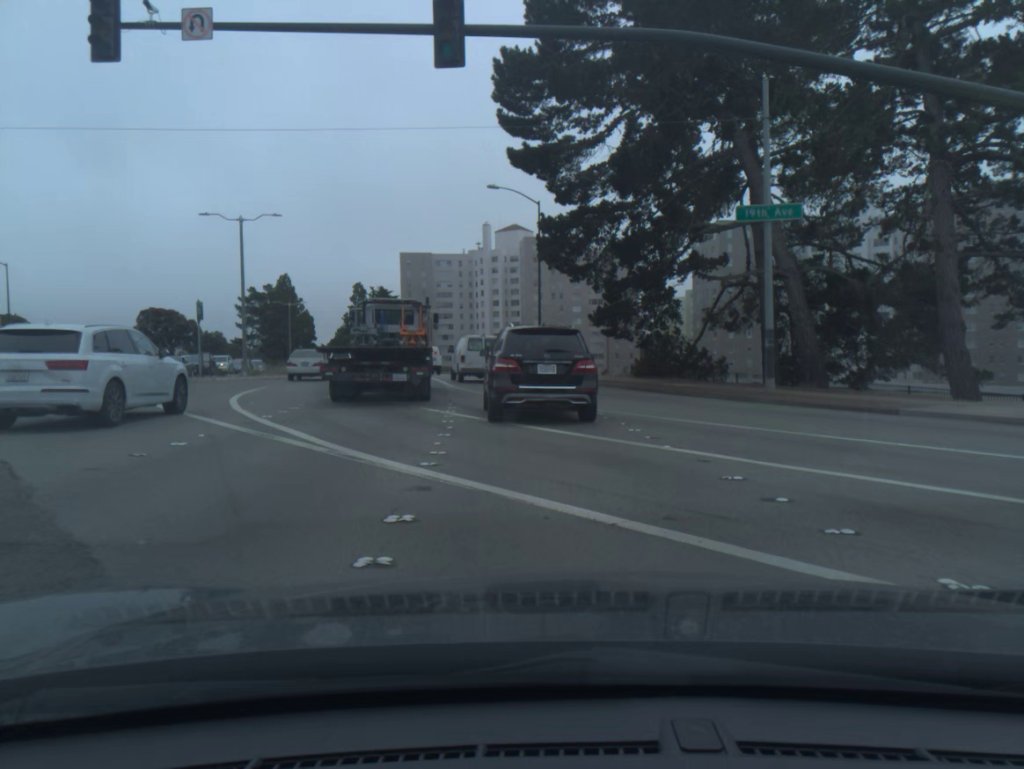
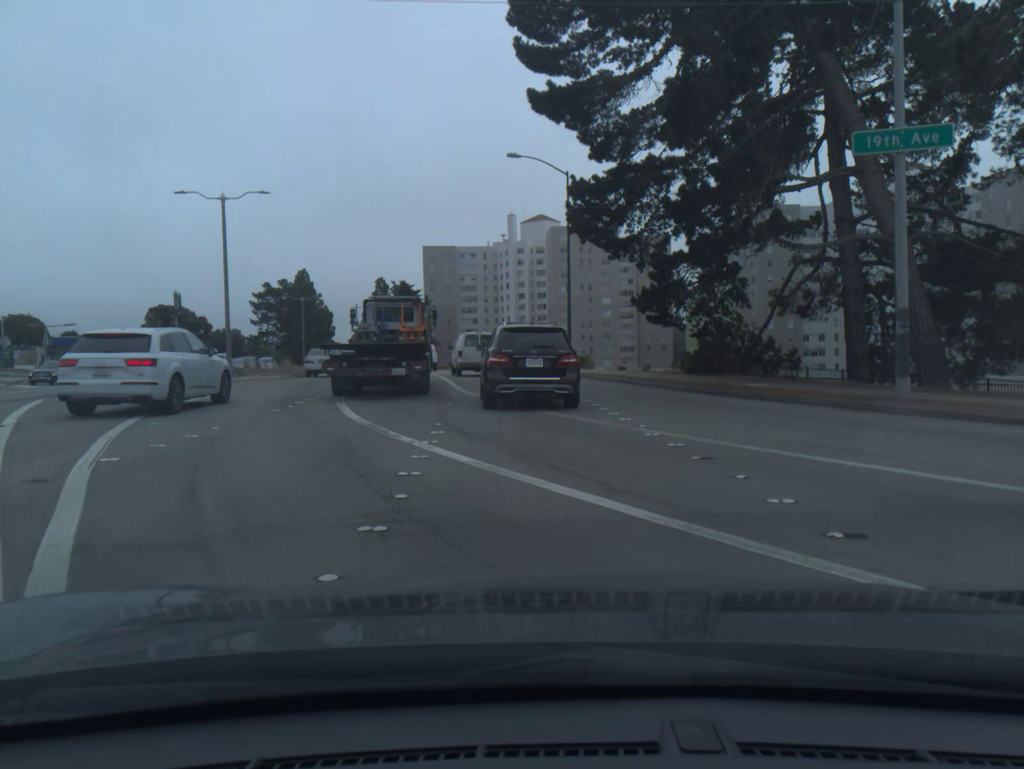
(-0.1, +6.5) m; -2°
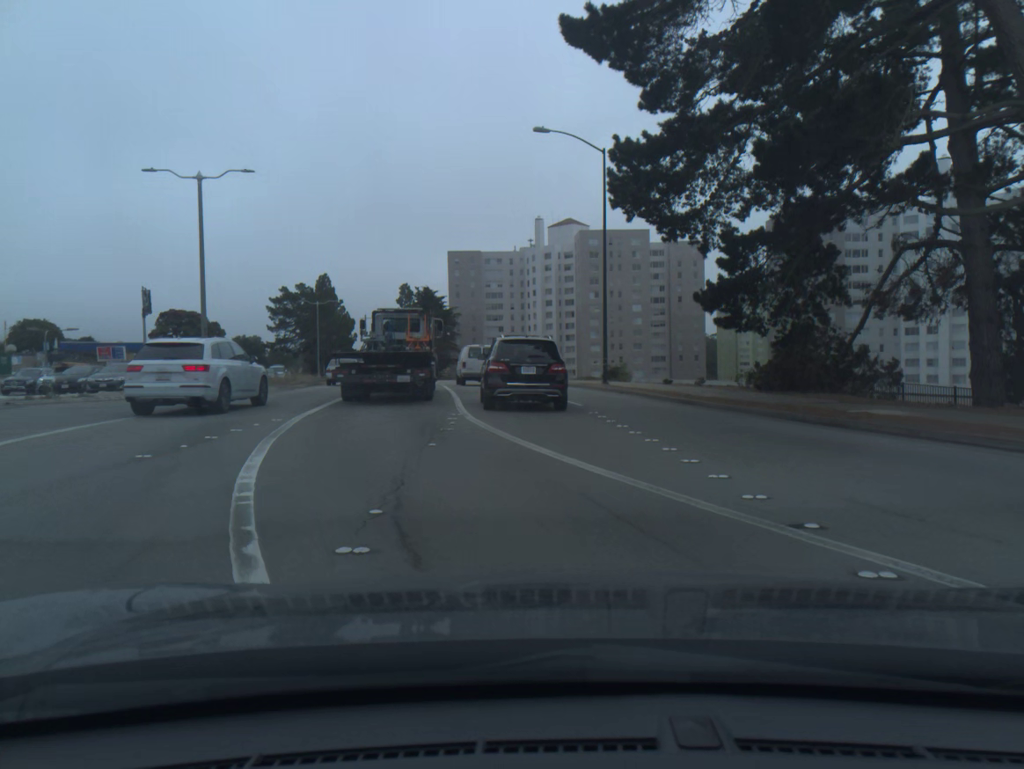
(-0.1, +6.5) m; -2°
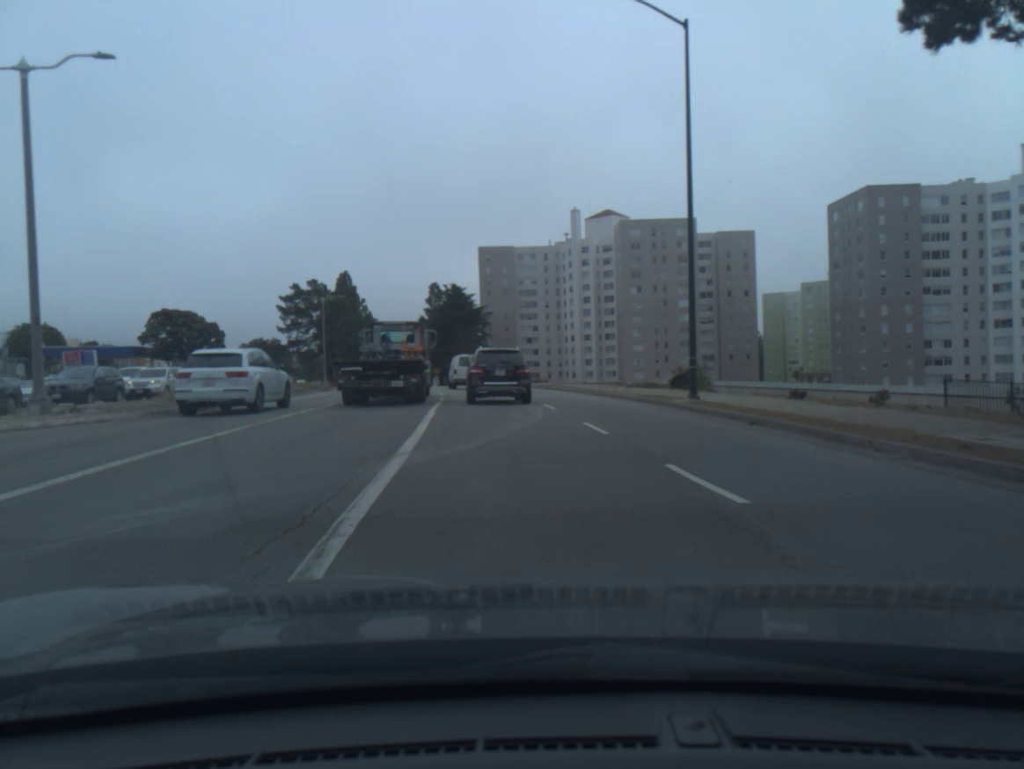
(-0.3, +13.8) m; -3°
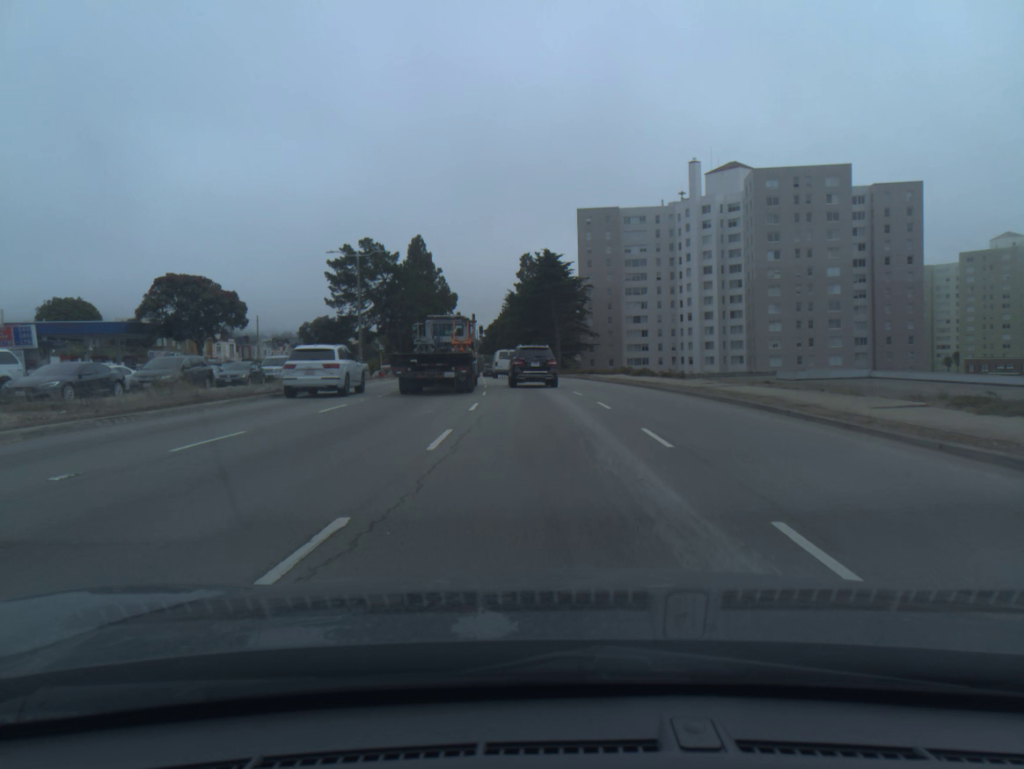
(-1.5, +24.2) m; -7°
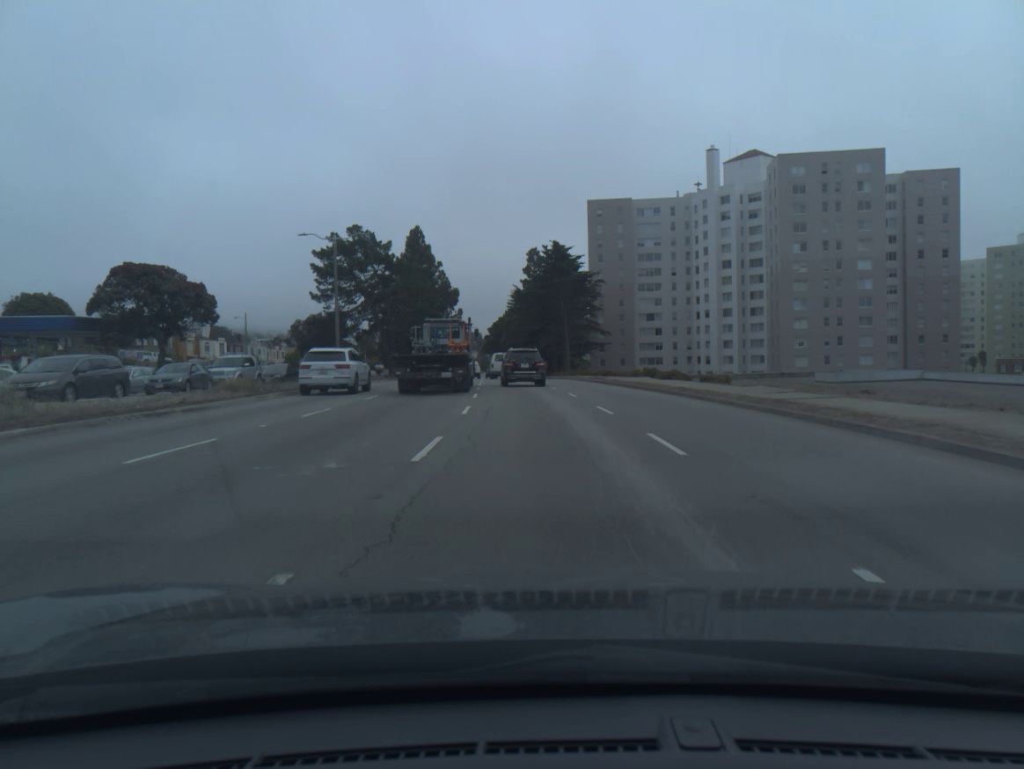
(0.0, +8.6) m; 0°
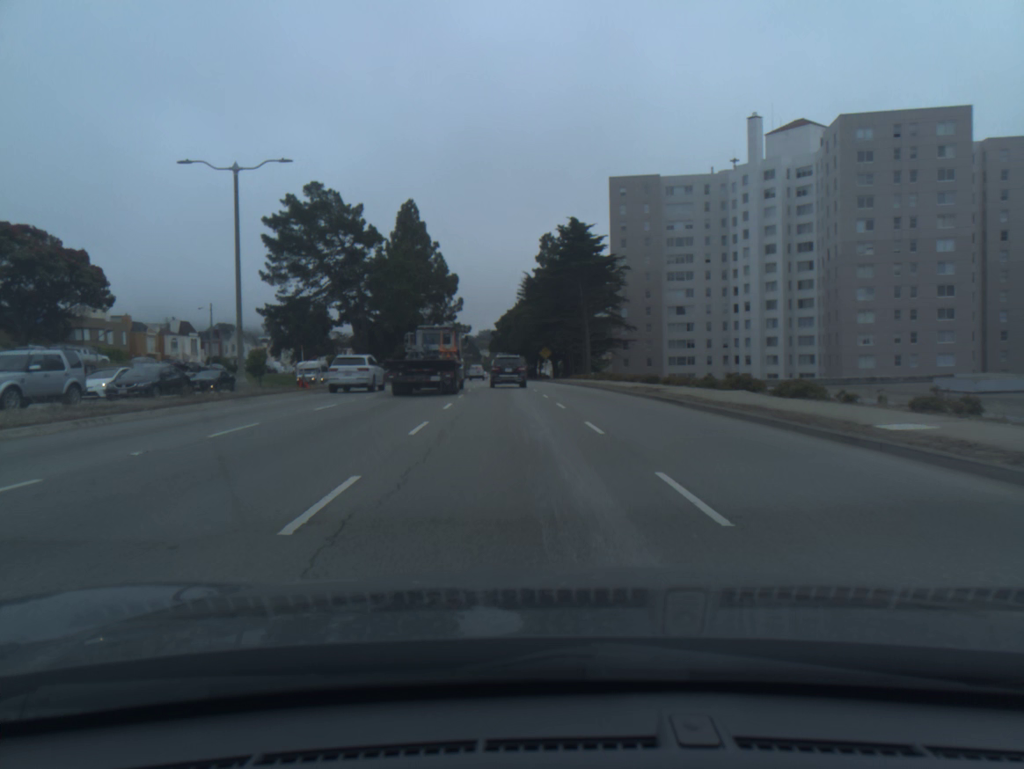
(-0.2, +18.4) m; -1°
